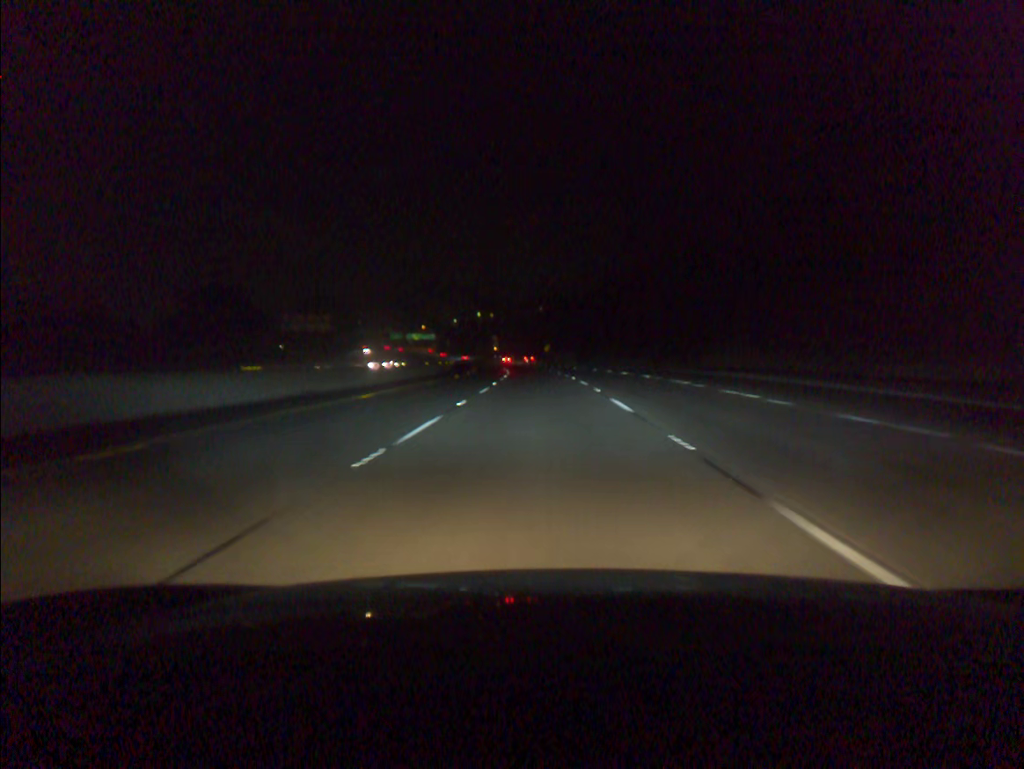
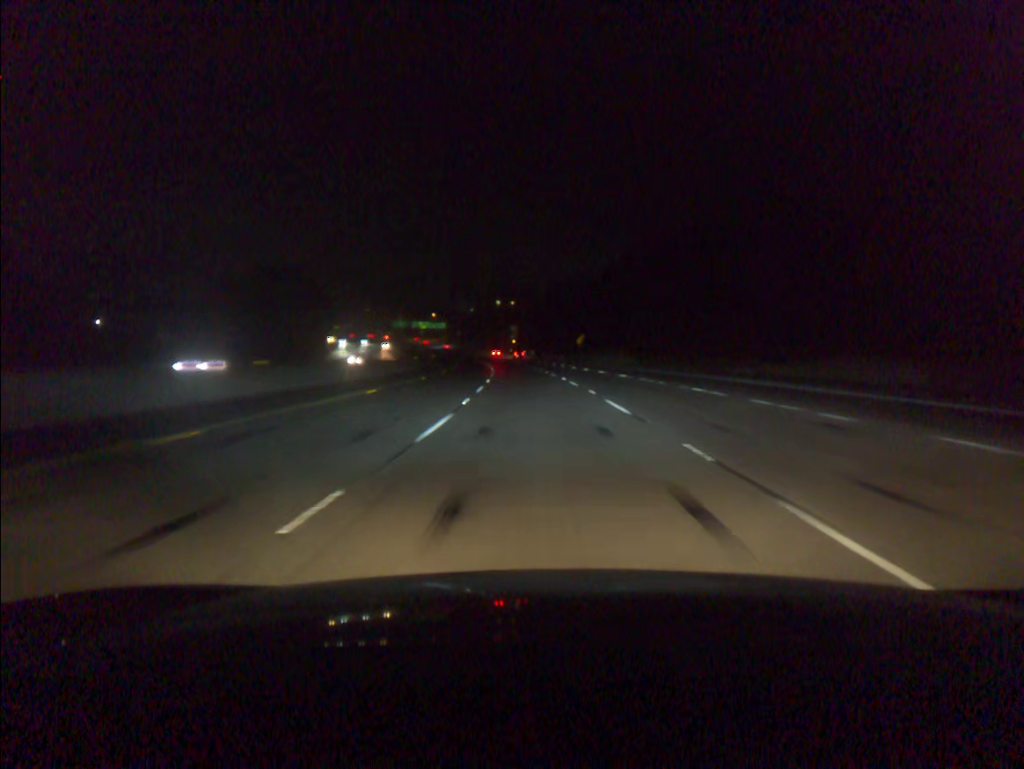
(-0.7, +57.2) m; -2°
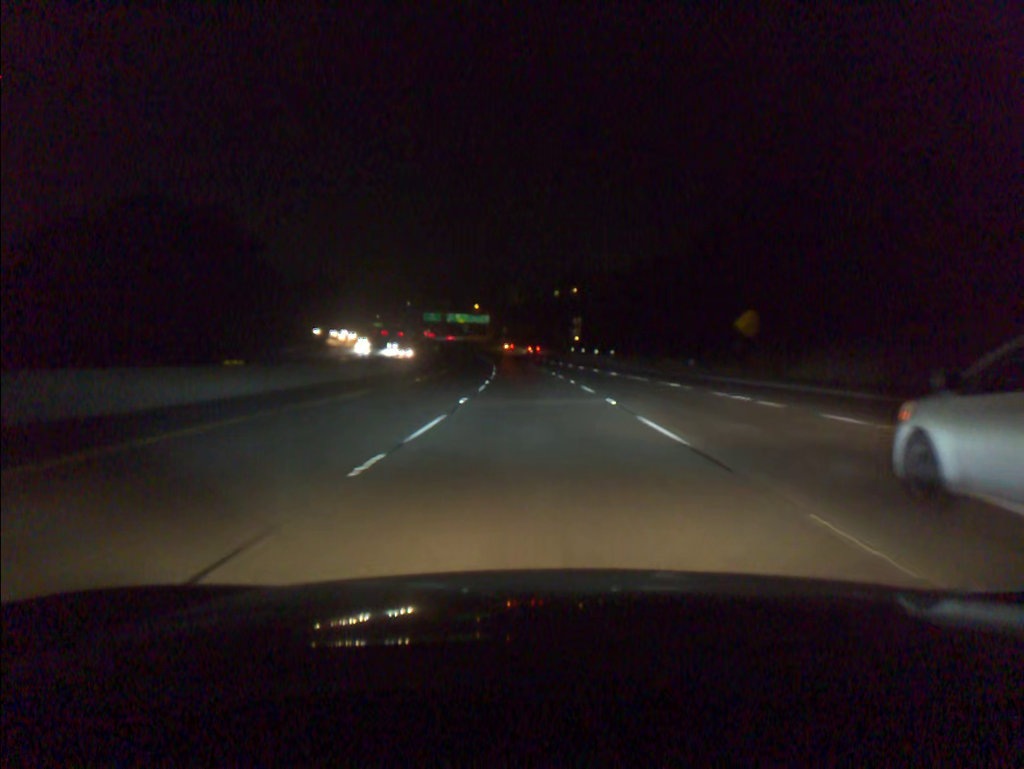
(-3.0, +76.3) m; -4°
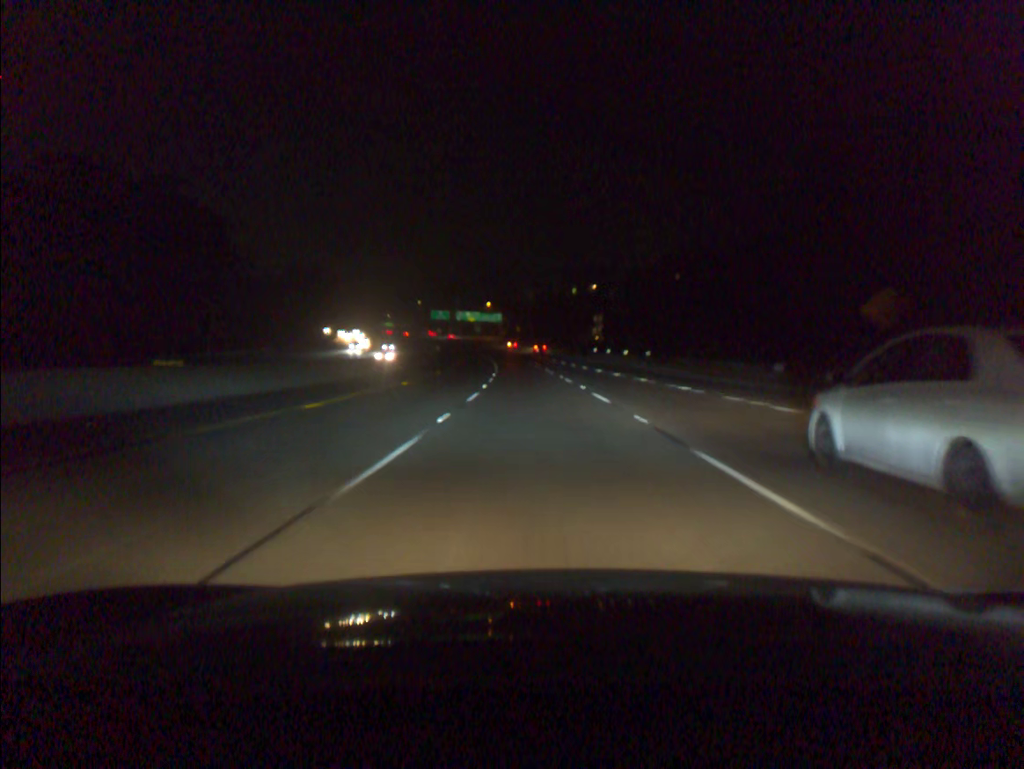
(-0.2, +19.2) m; -1°
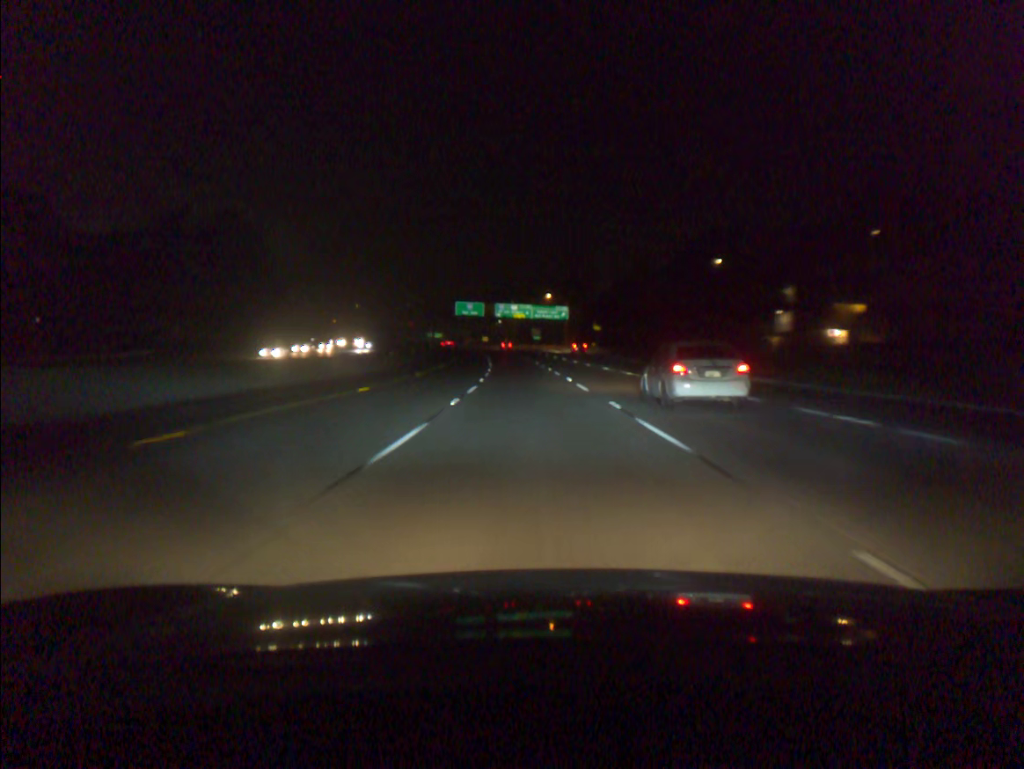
(-4.2, +95.5) m; -5°
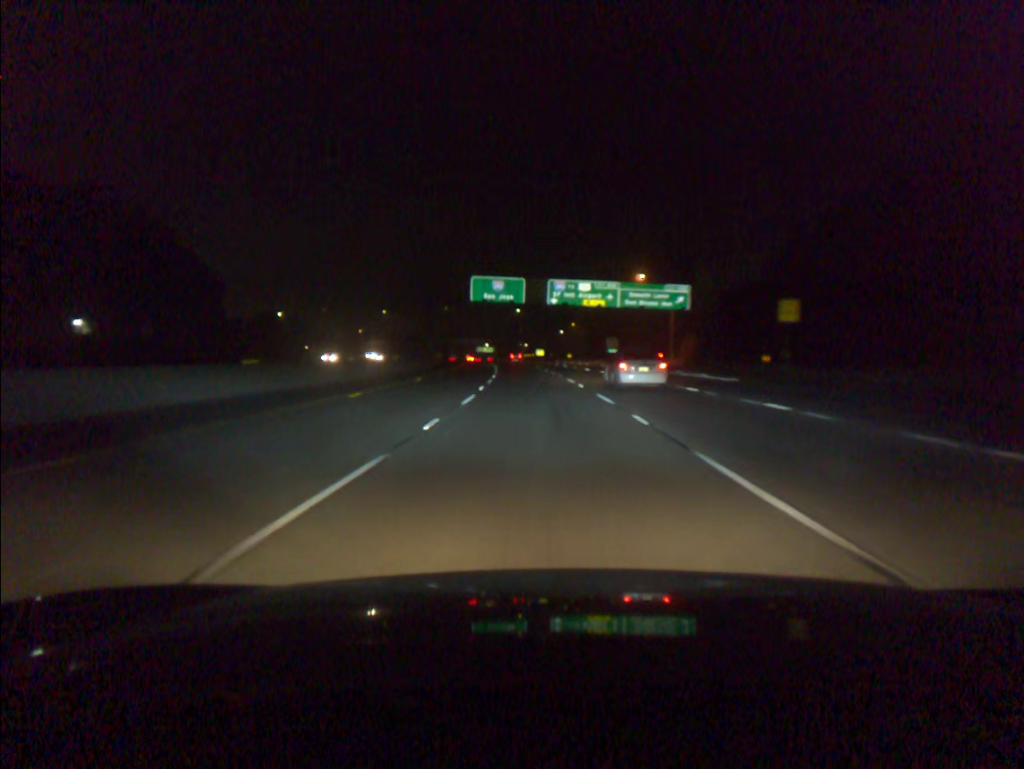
(-3.2, +75.7) m; -5°
